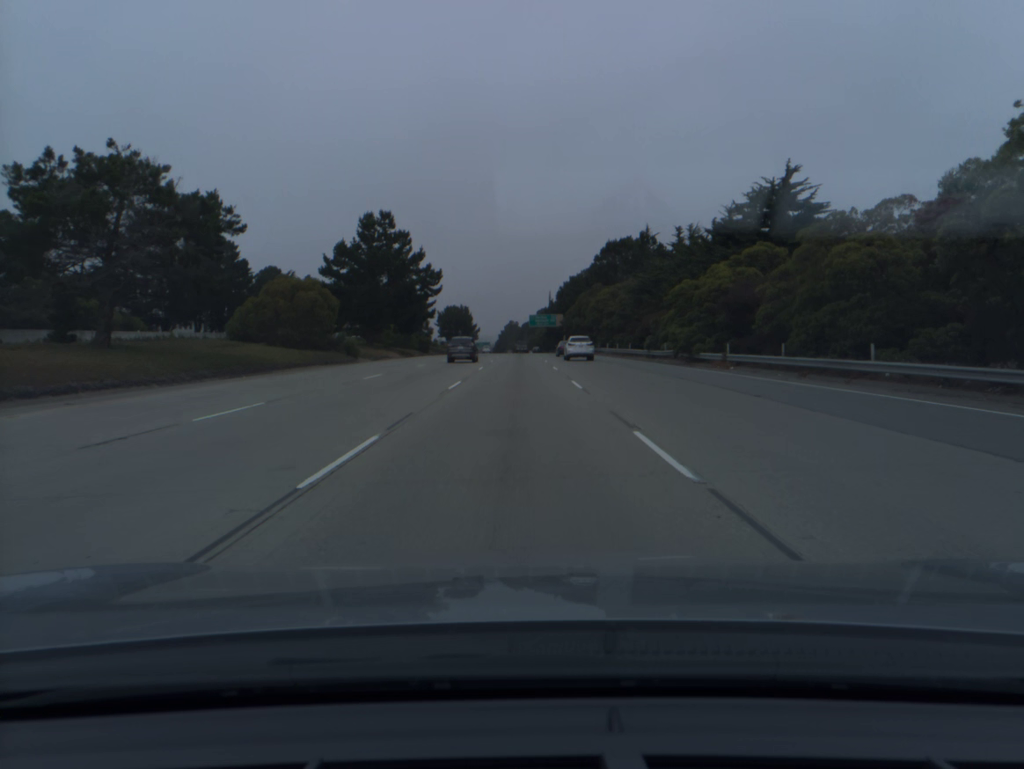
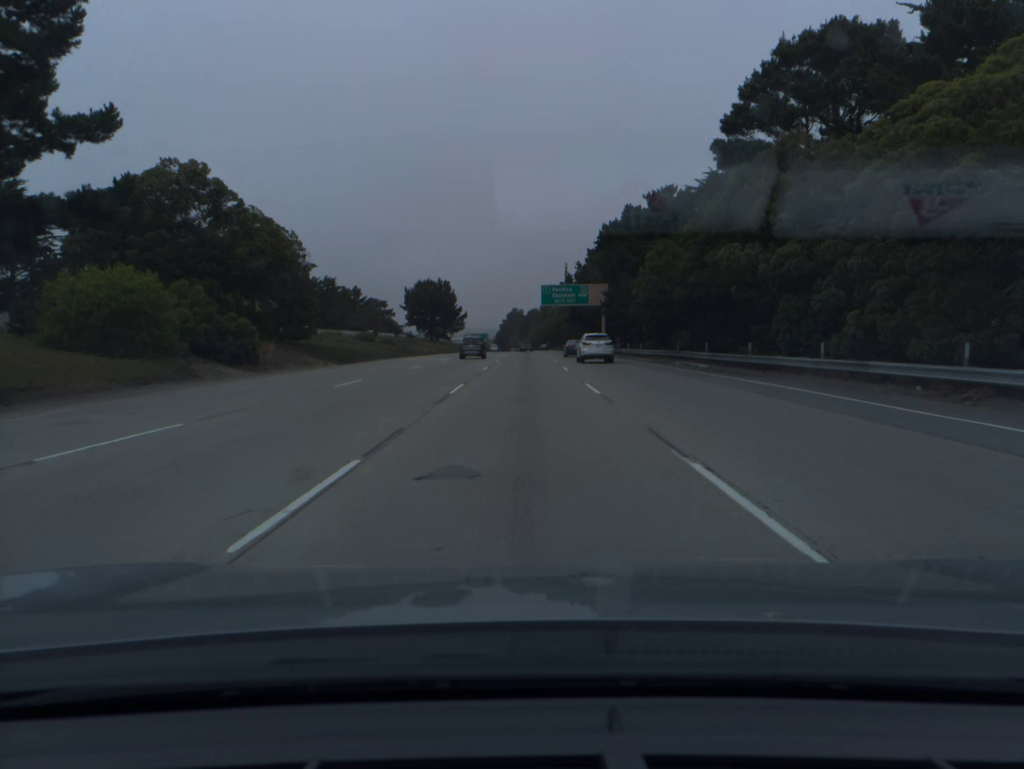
(-0.3, +75.4) m; 0°
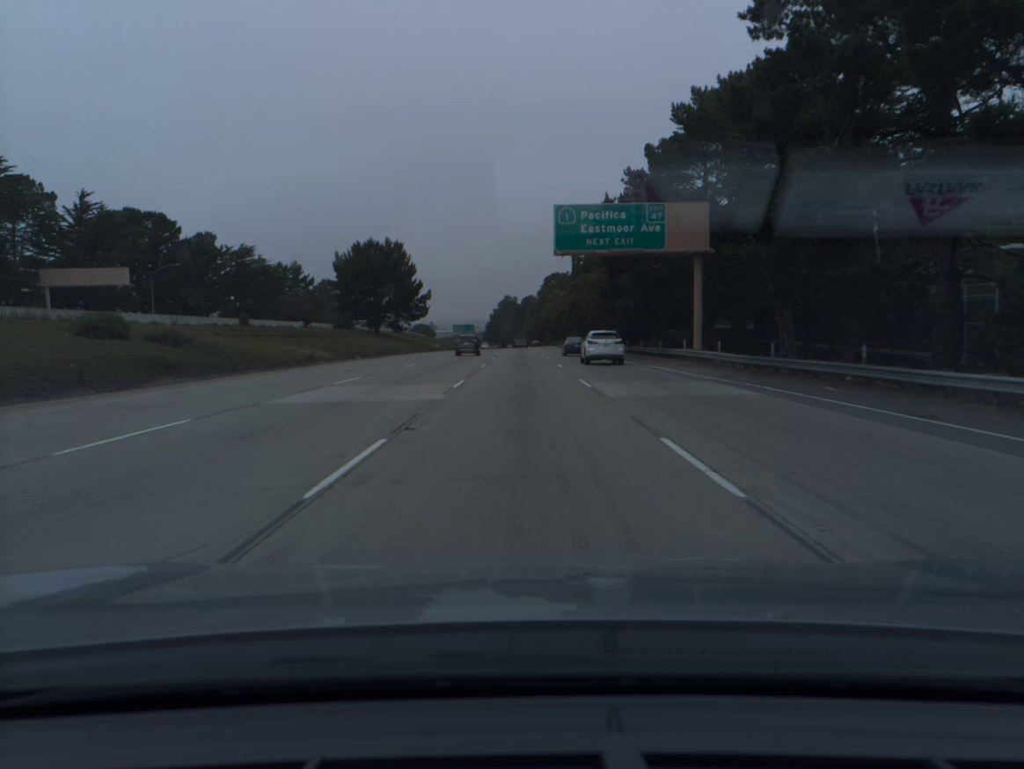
(+0.2, +56.7) m; 0°
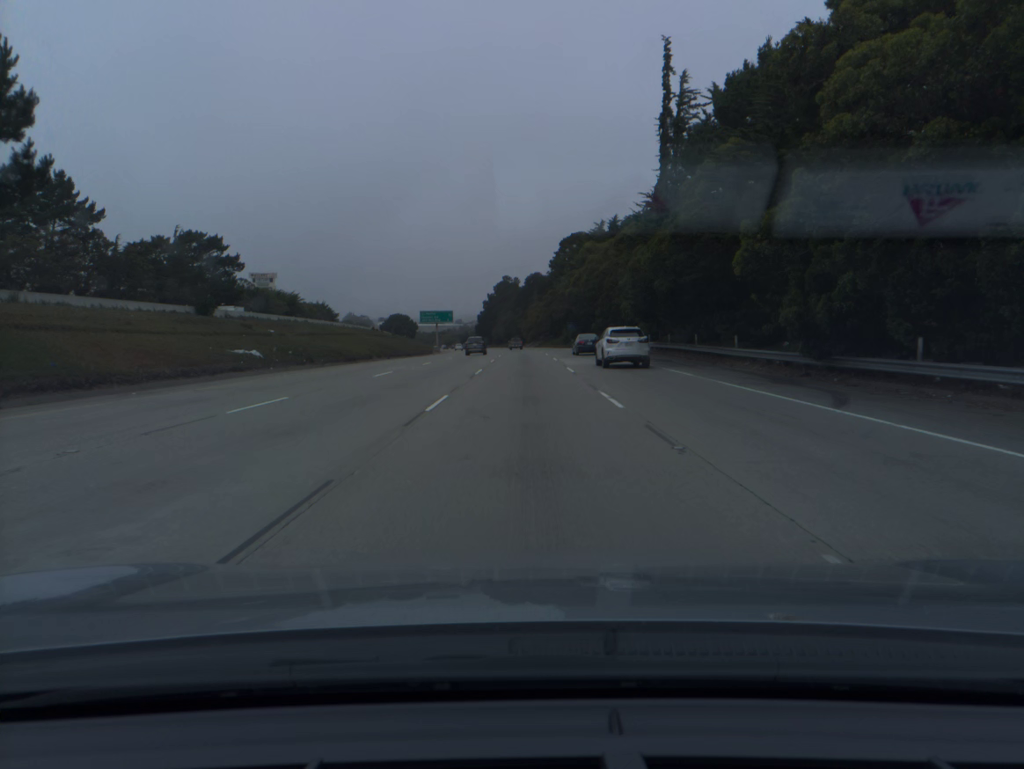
(-0.3, +94.3) m; 0°
